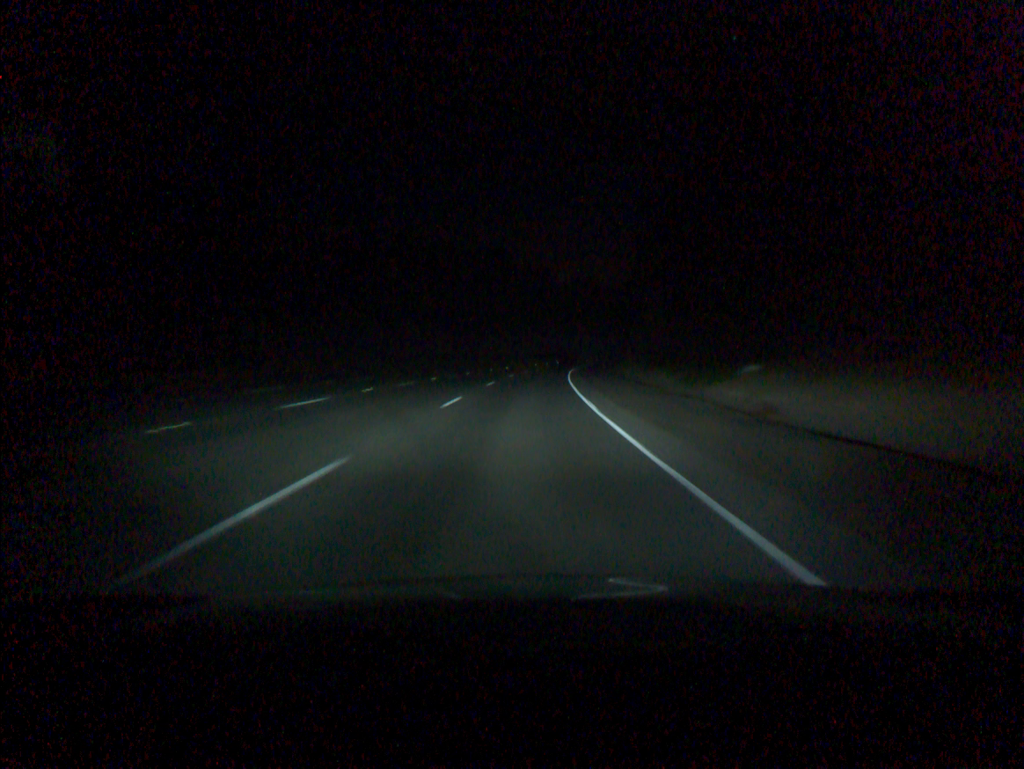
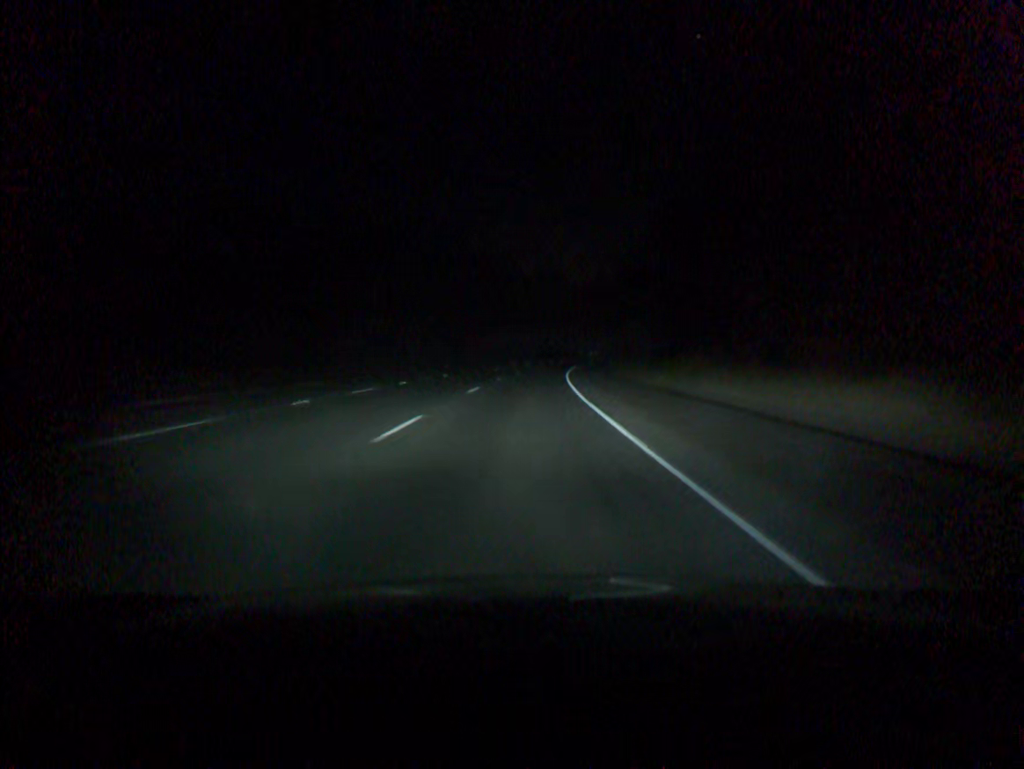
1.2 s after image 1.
(+0.9, +37.0) m; +3°
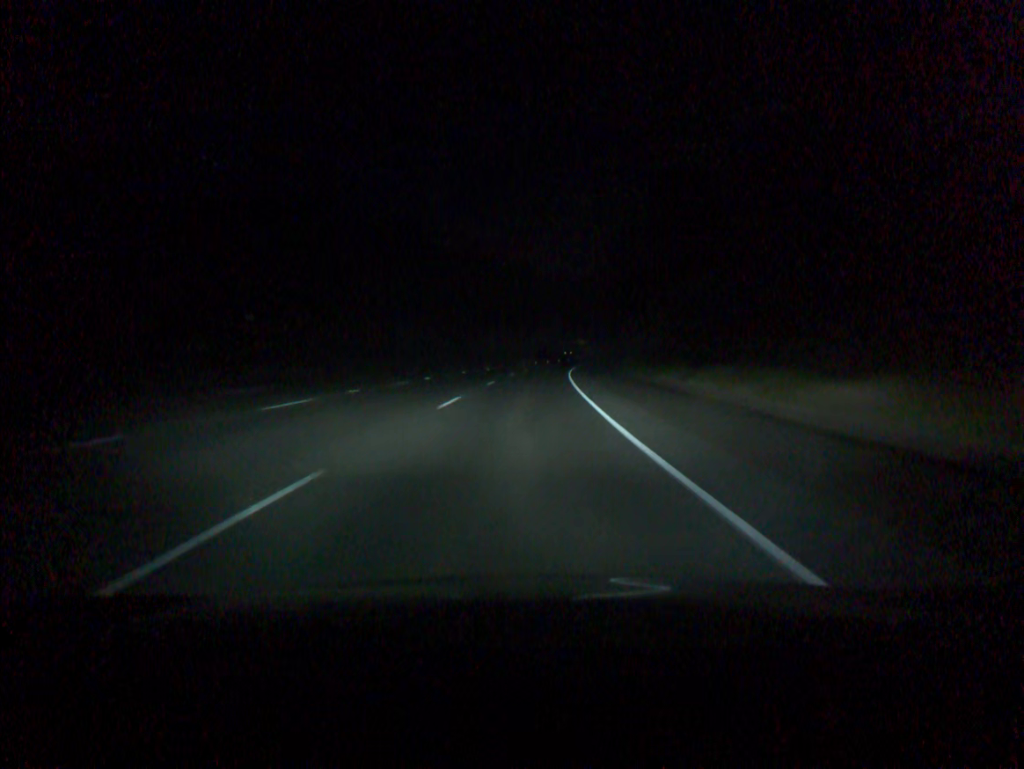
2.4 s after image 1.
(+0.8, +37.0) m; +2°
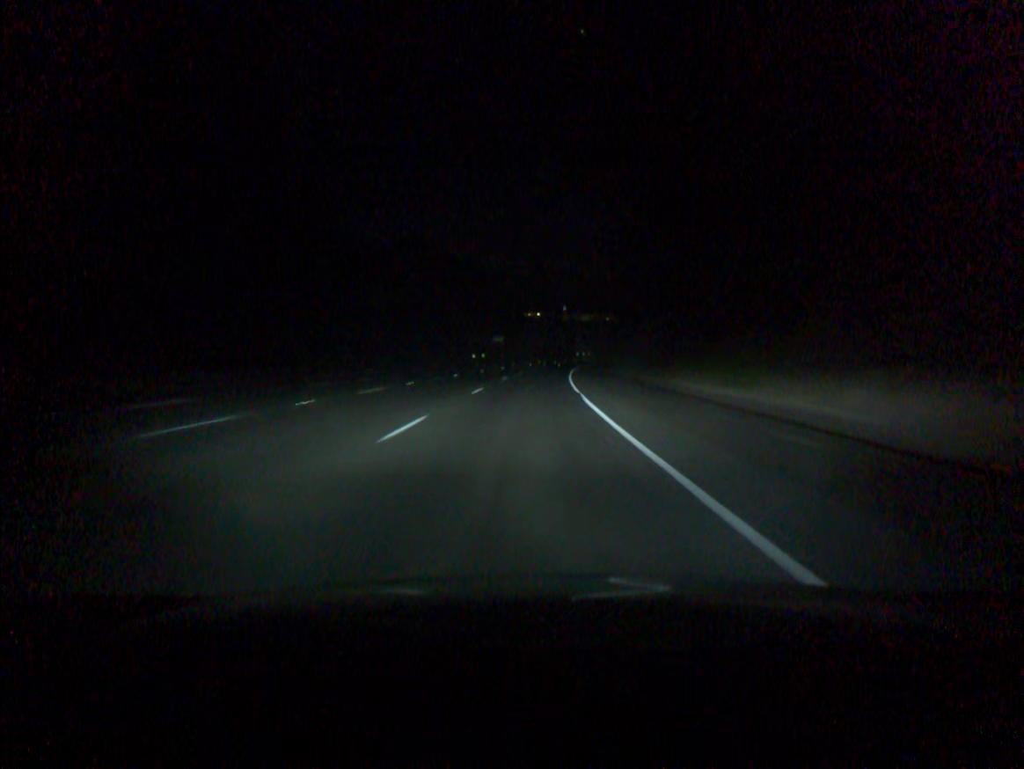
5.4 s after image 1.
(+5.5, +92.3) m; +7°
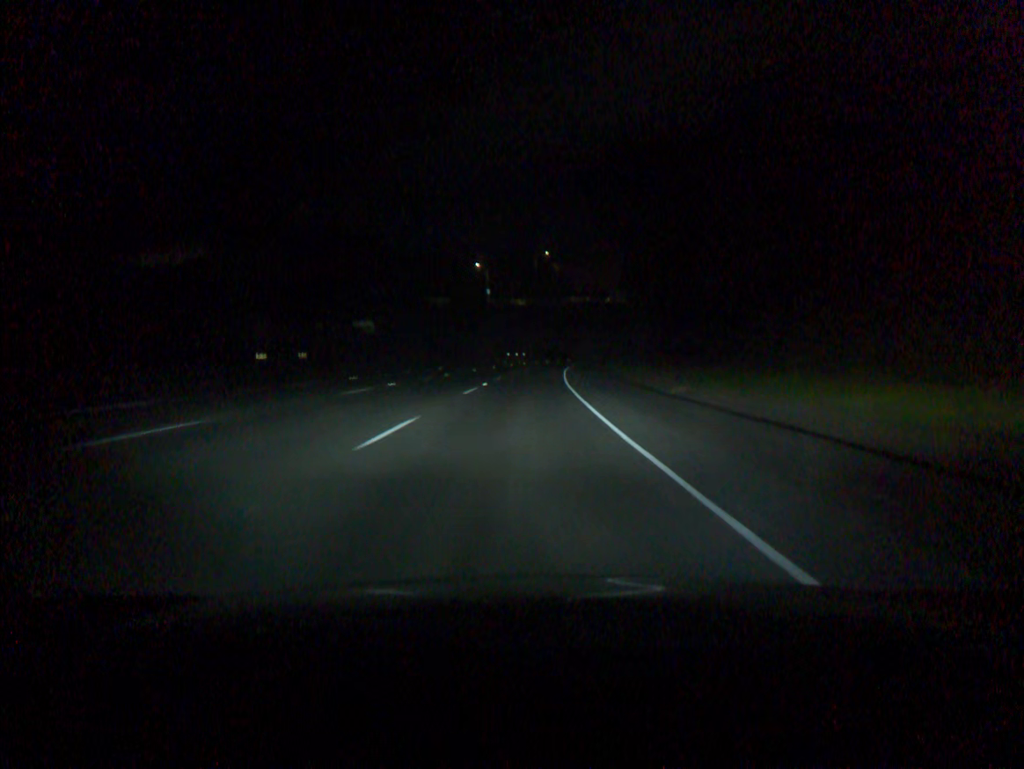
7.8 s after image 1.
(+3.5, +73.9) m; +6°
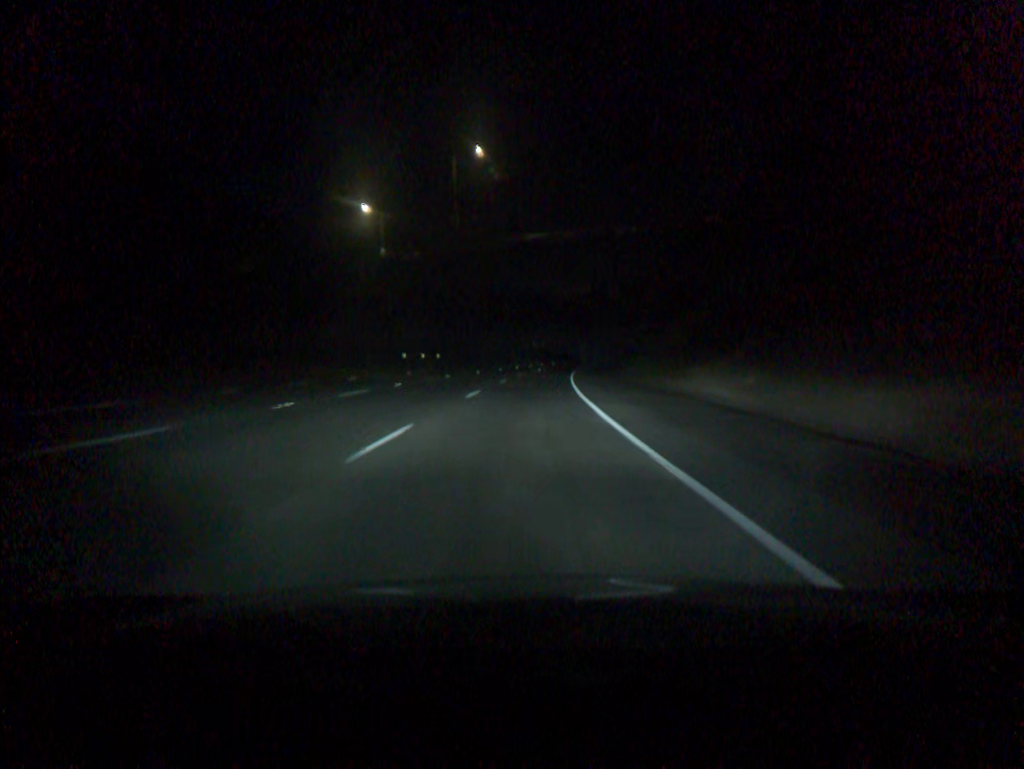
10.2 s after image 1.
(+3.0, +73.8) m; +5°
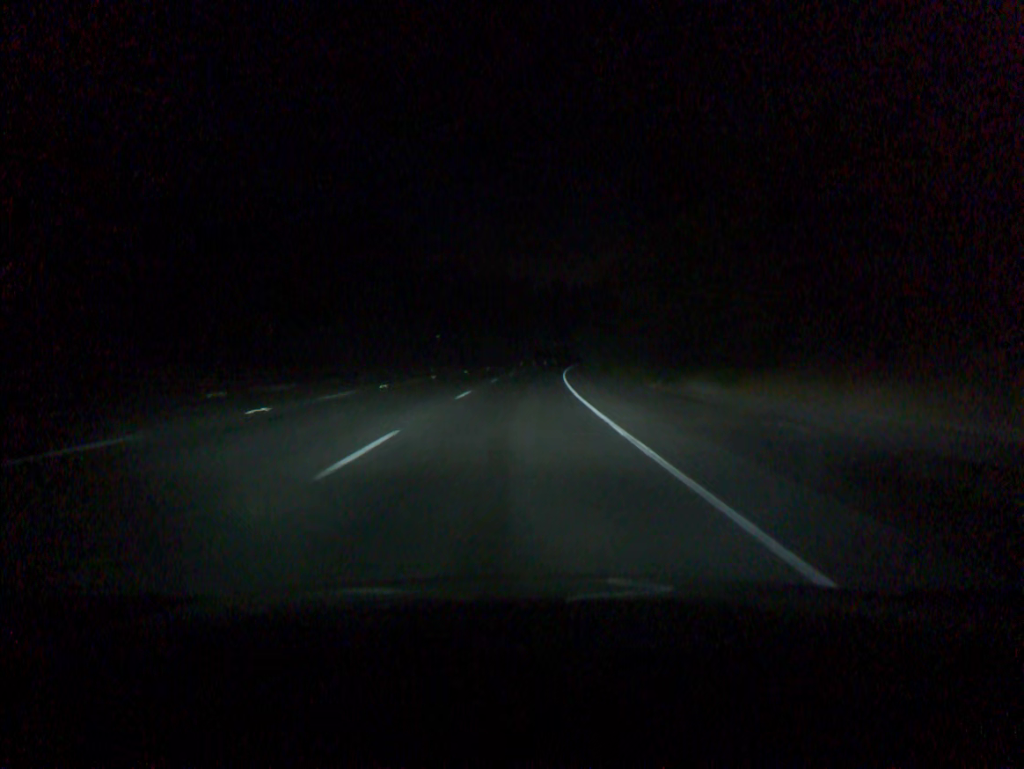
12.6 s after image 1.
(+3.5, +73.8) m; +6°
